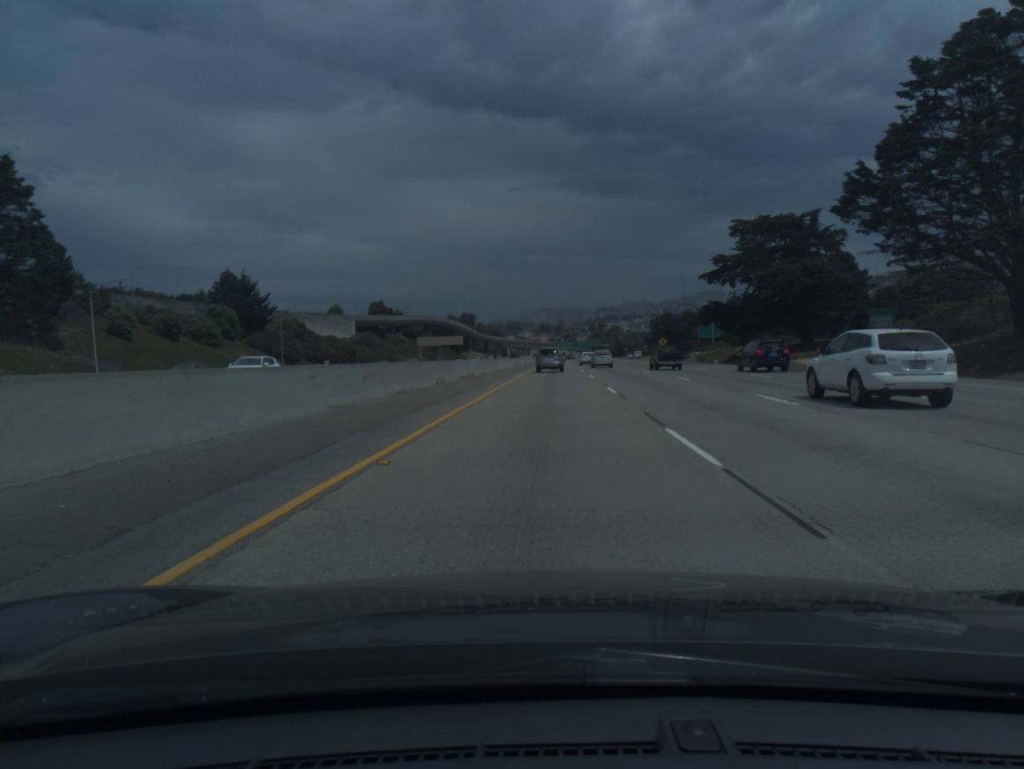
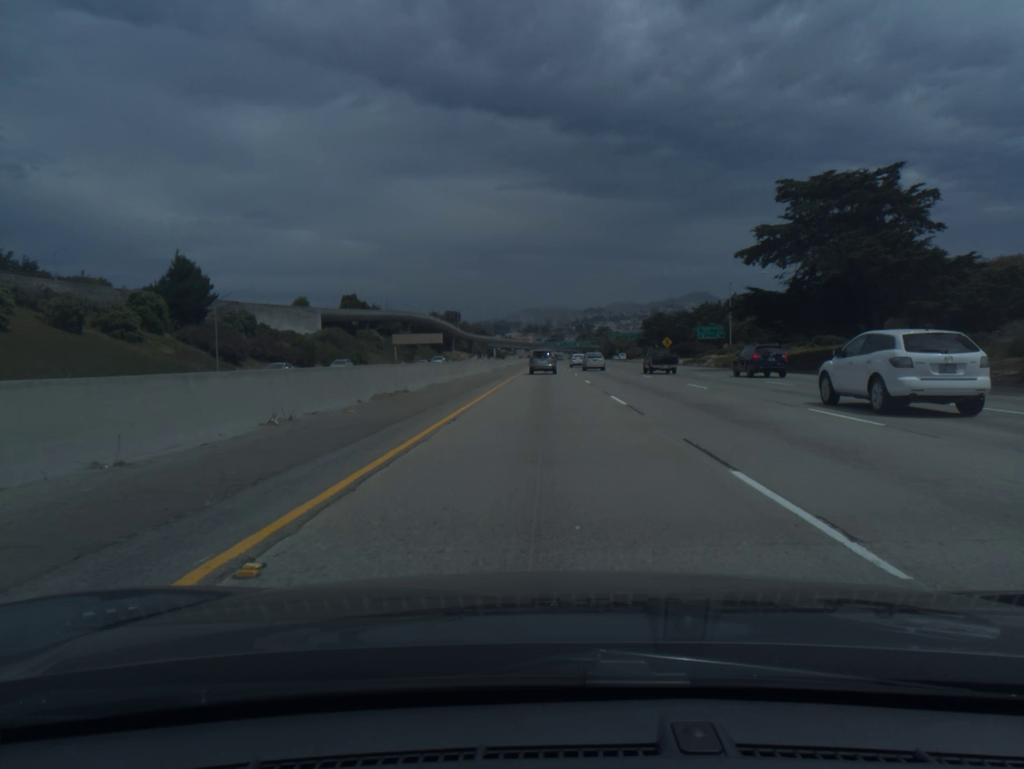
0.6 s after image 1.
(+0.2, +18.7) m; +1°
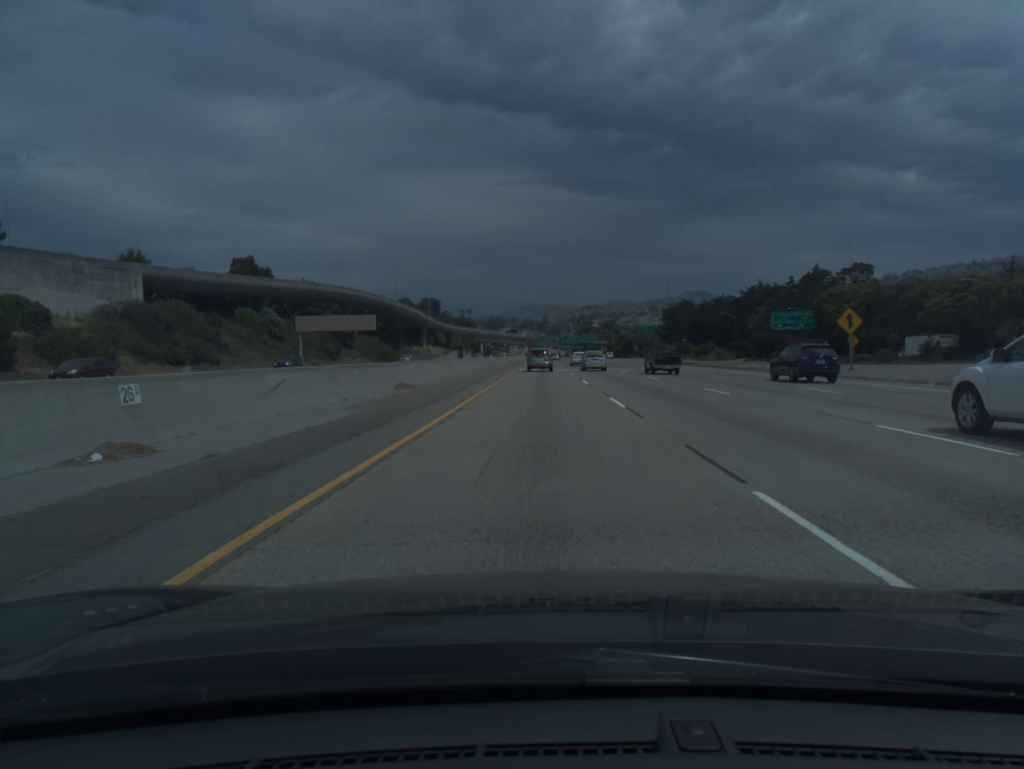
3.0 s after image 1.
(+0.6, +75.0) m; 0°
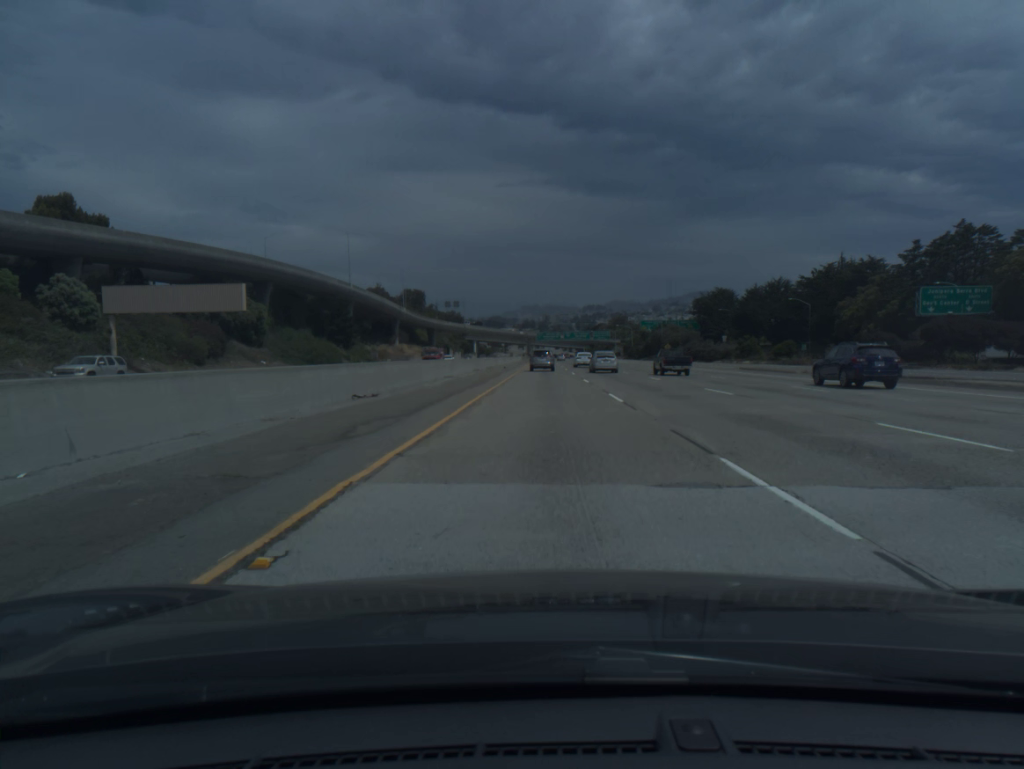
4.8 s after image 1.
(-0.1, +56.4) m; 0°
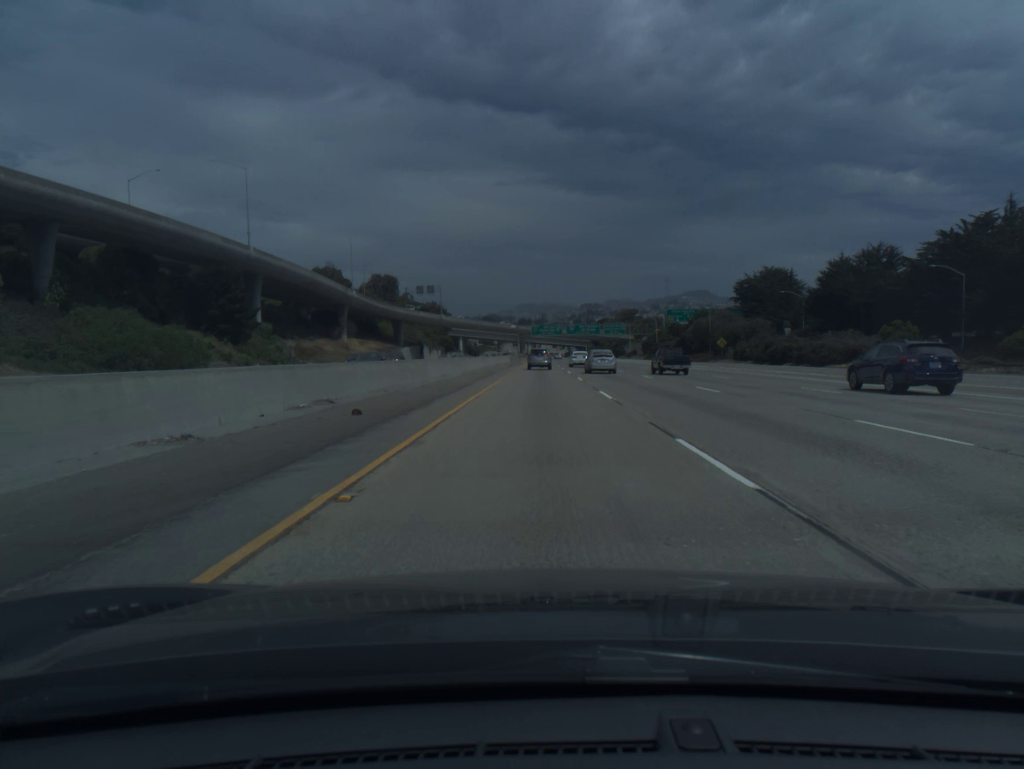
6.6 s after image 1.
(+0.1, +56.5) m; 0°
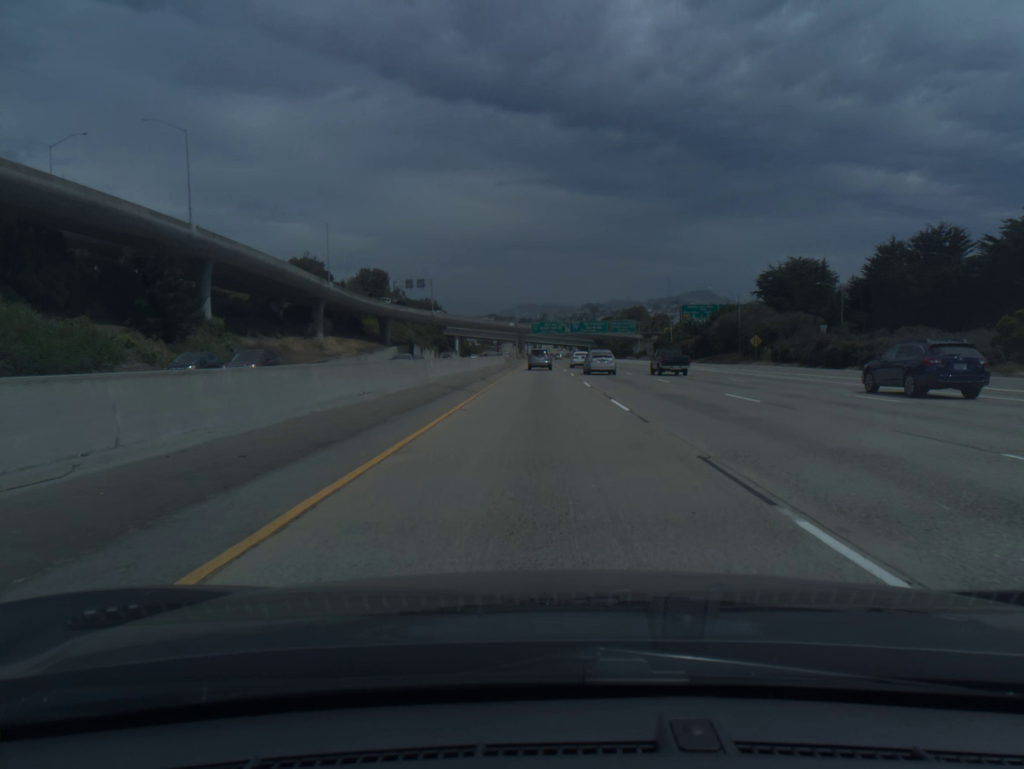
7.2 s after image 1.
(0.0, +18.9) m; 0°
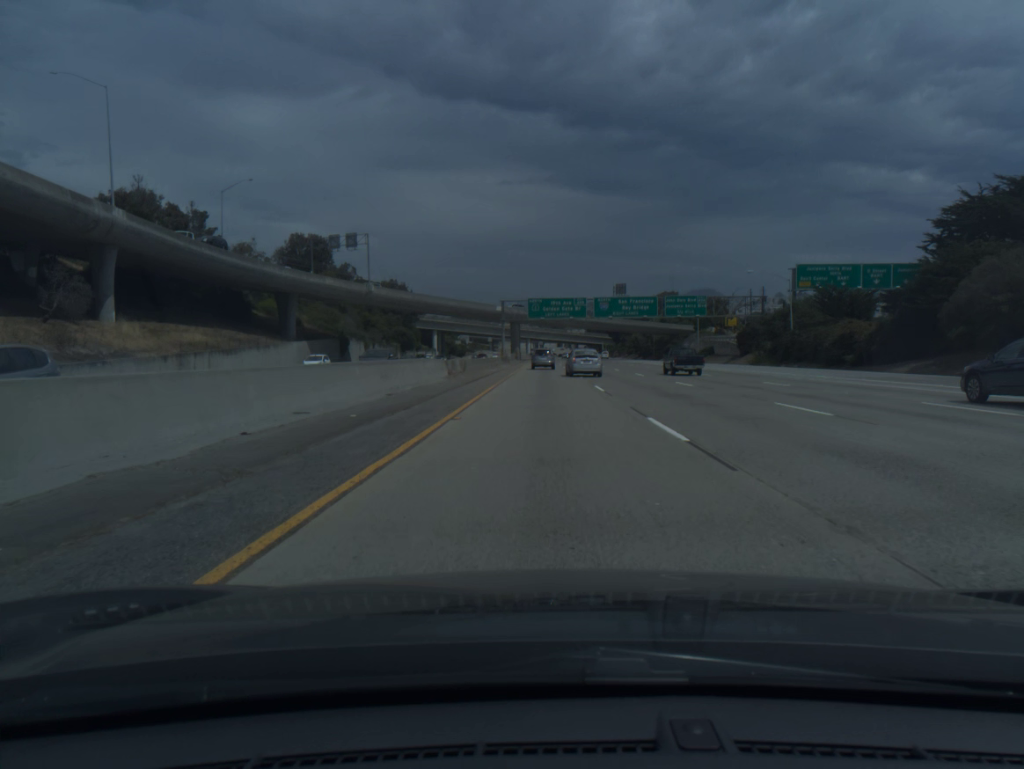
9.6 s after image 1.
(-0.2, +75.6) m; 0°
